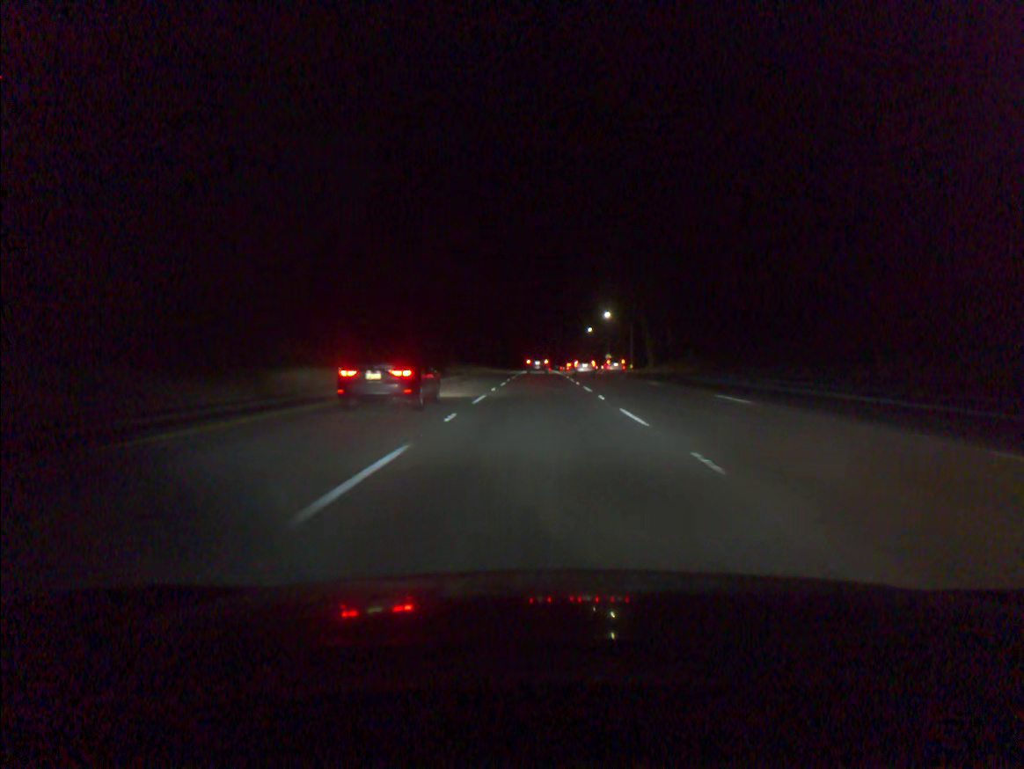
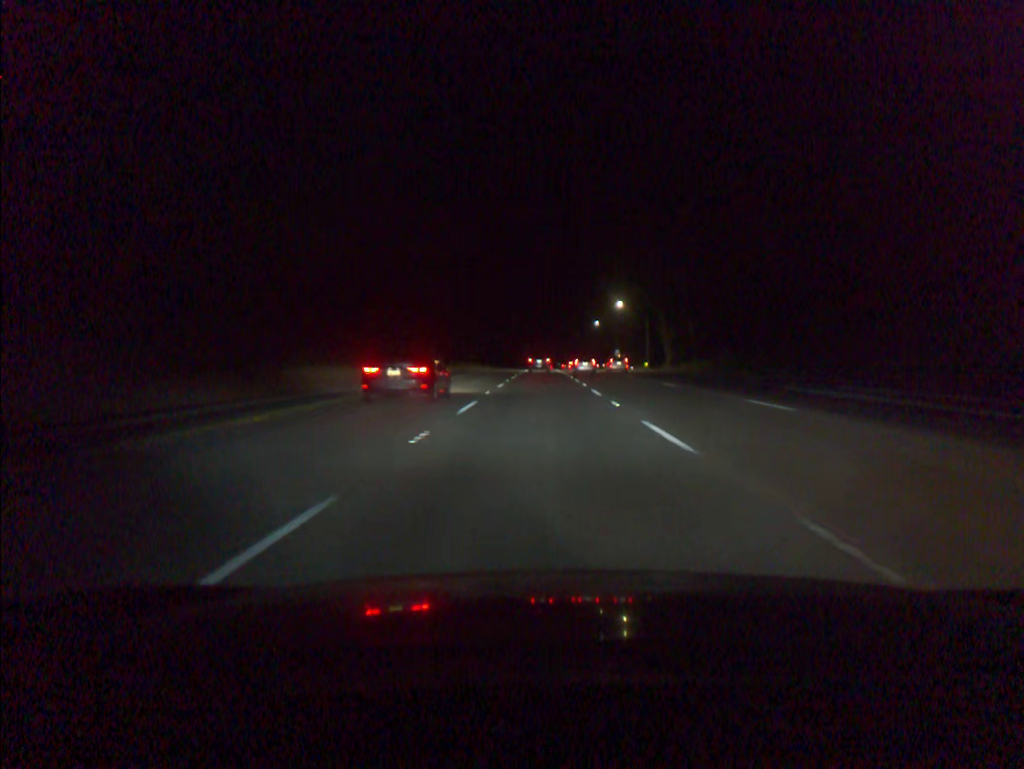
(0.0, +18.6) m; 0°
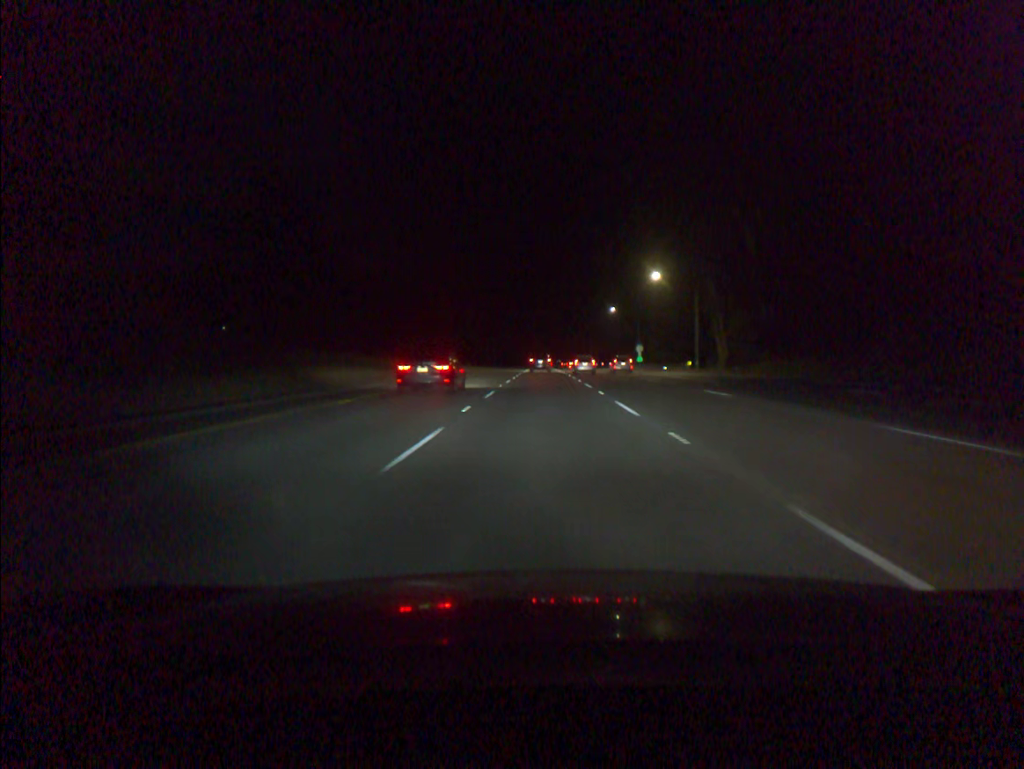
(0.0, +37.4) m; 0°
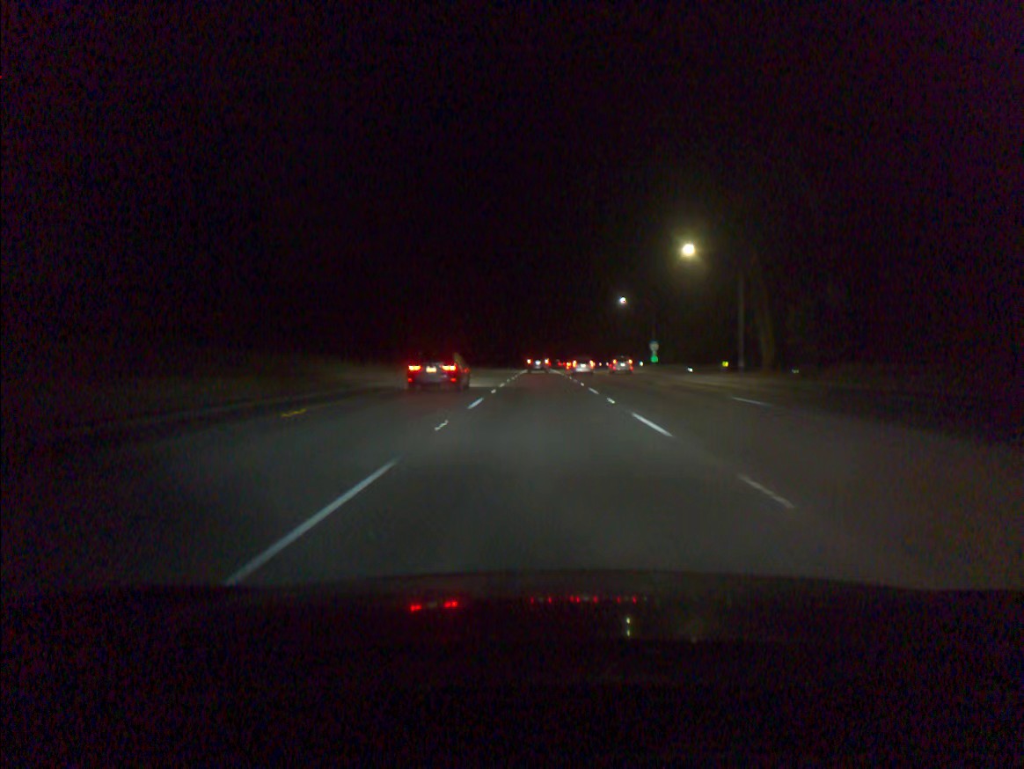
(0.0, +18.8) m; 0°
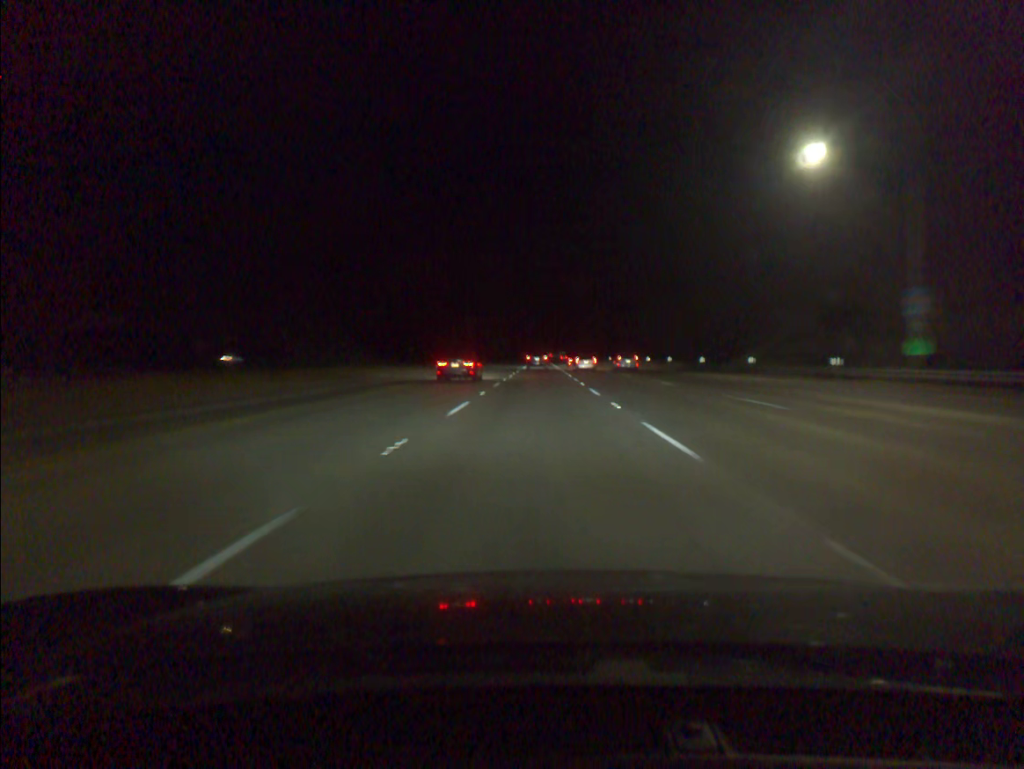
(+0.1, +75.6) m; 0°
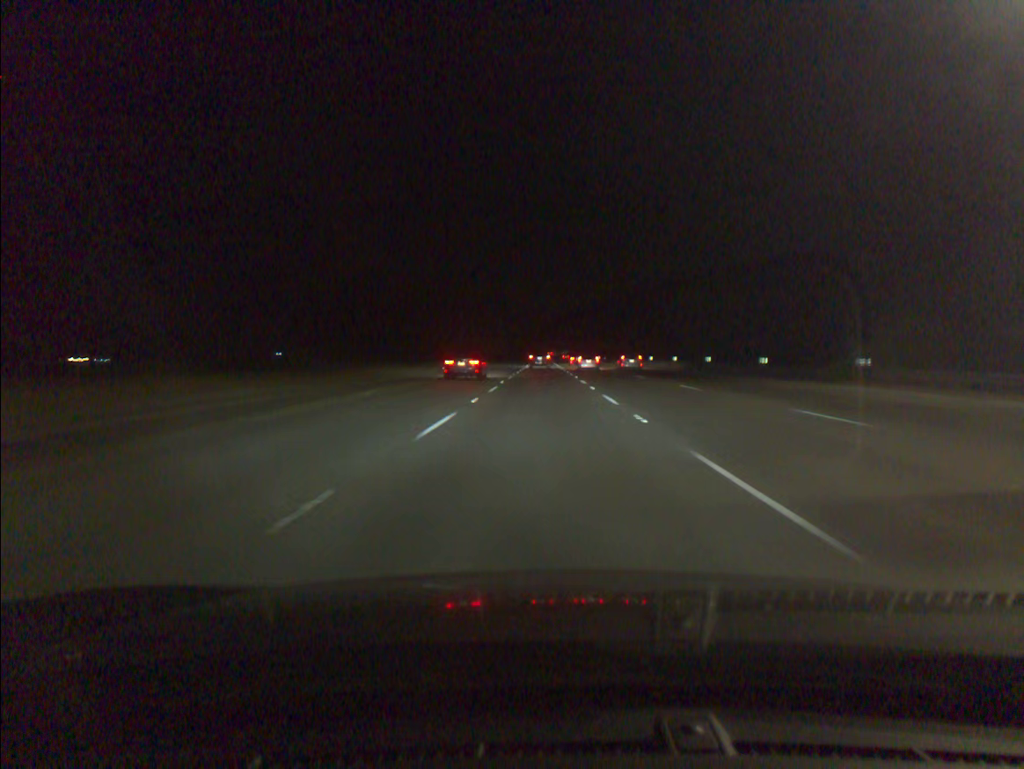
(0.0, +19.0) m; 0°
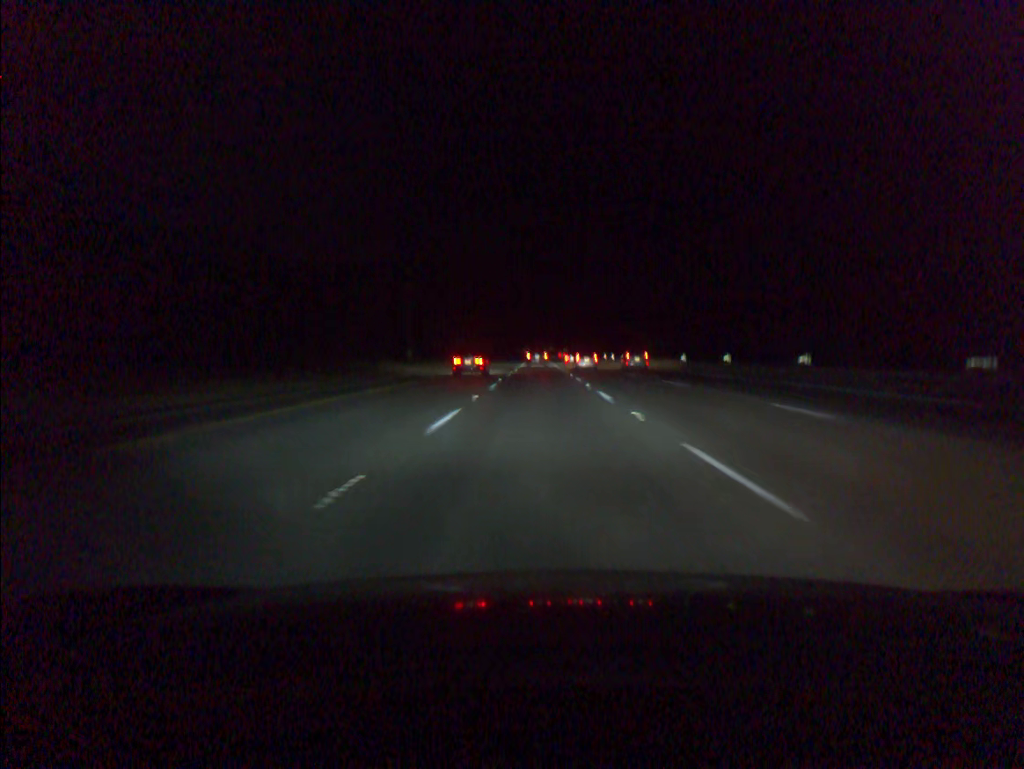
(+0.1, +57.2) m; 0°
